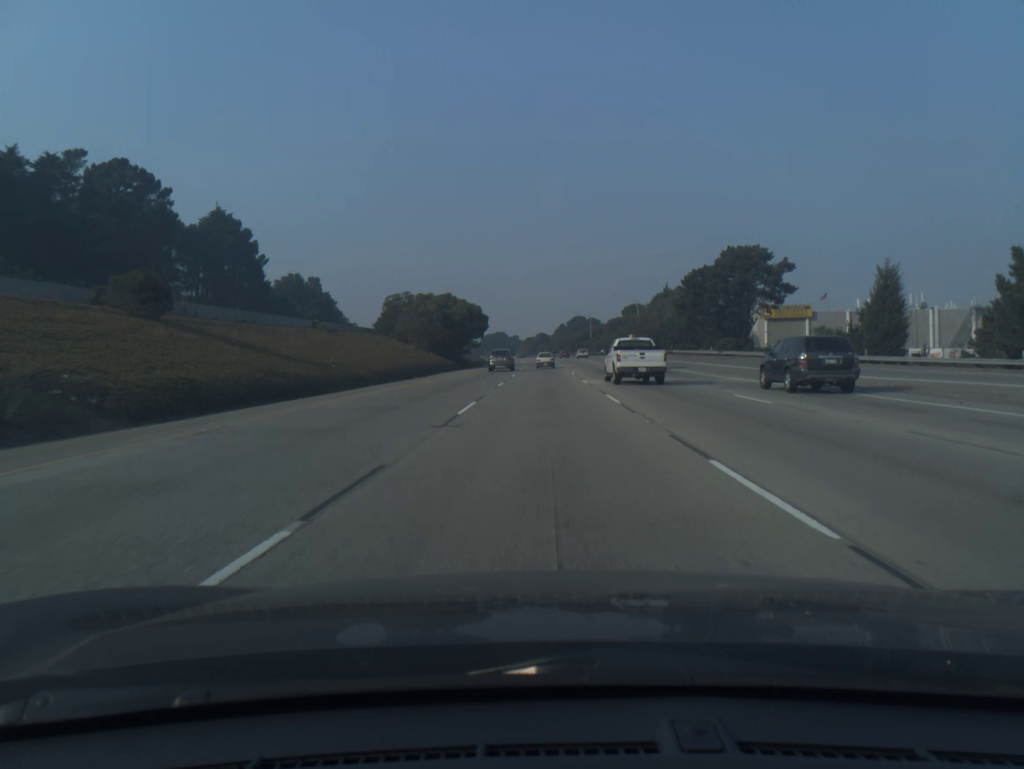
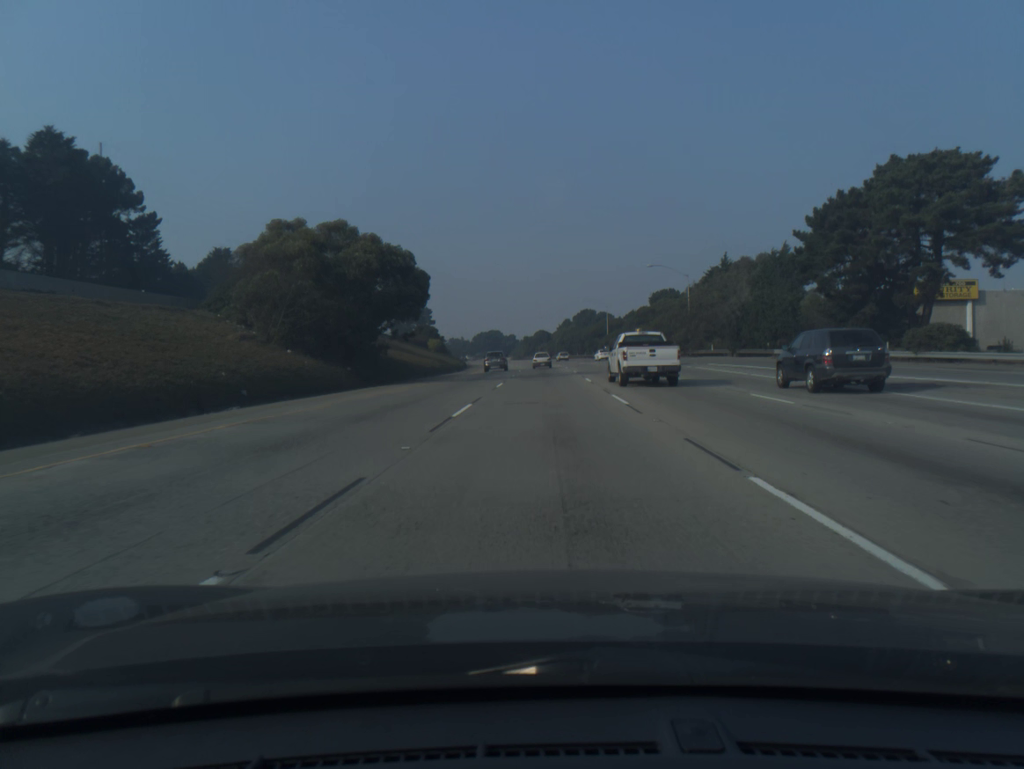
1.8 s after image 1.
(0.0, +45.2) m; 0°
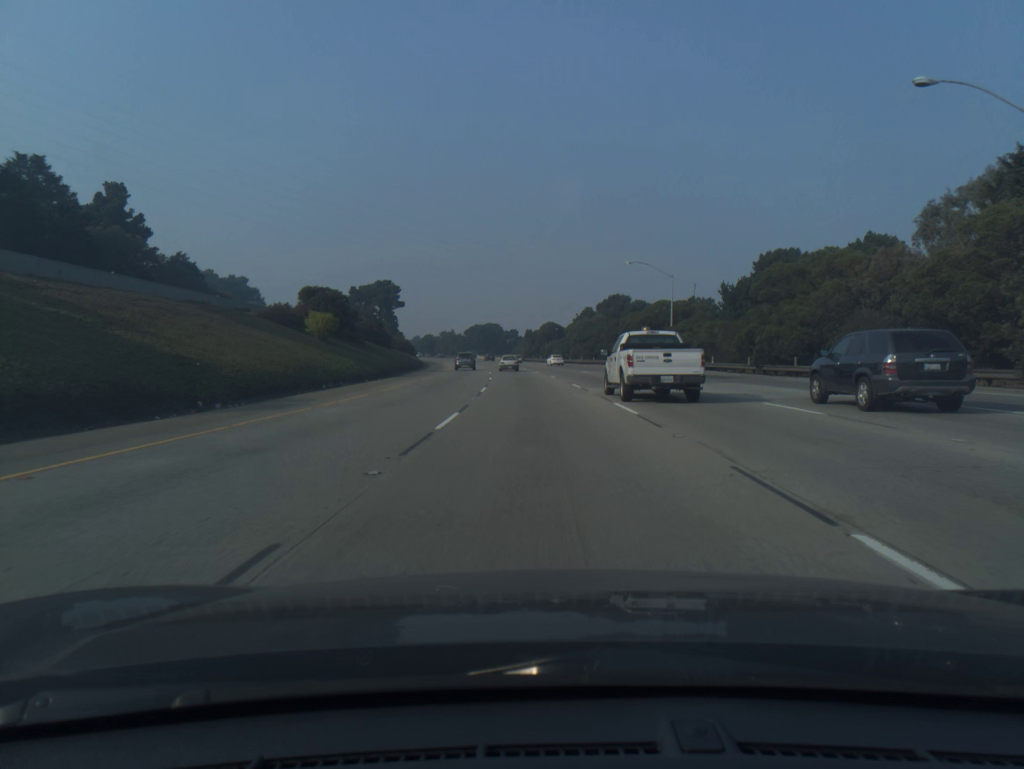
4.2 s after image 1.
(-0.1, +60.8) m; -1°
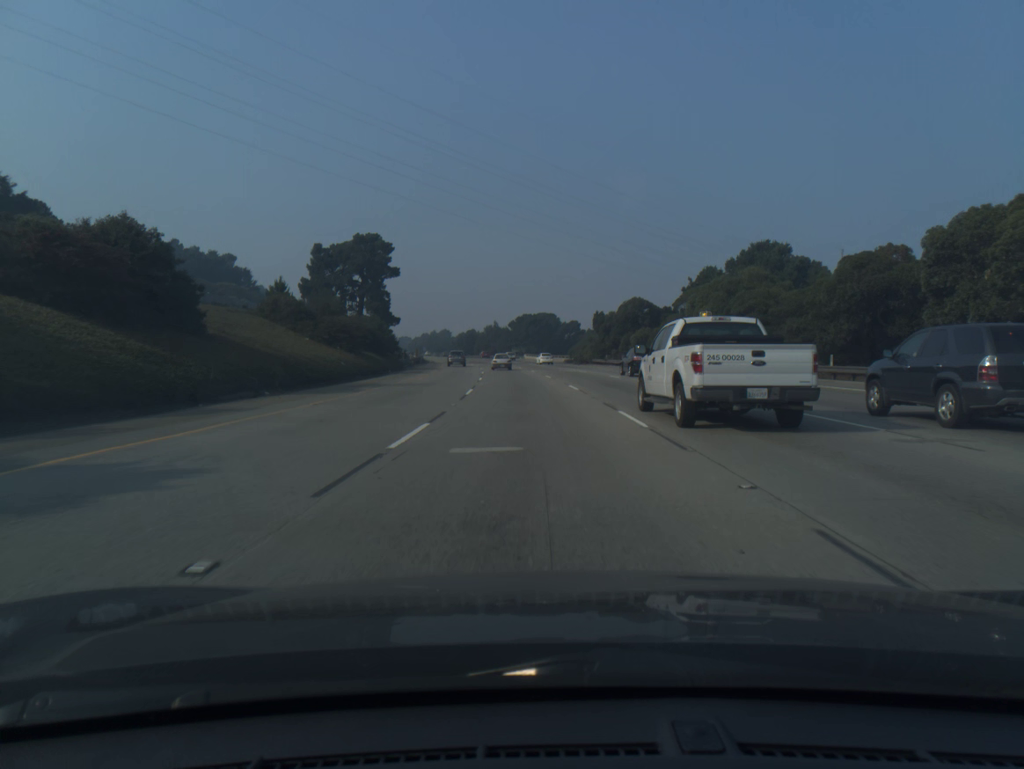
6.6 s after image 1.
(-2.0, +61.3) m; -4°
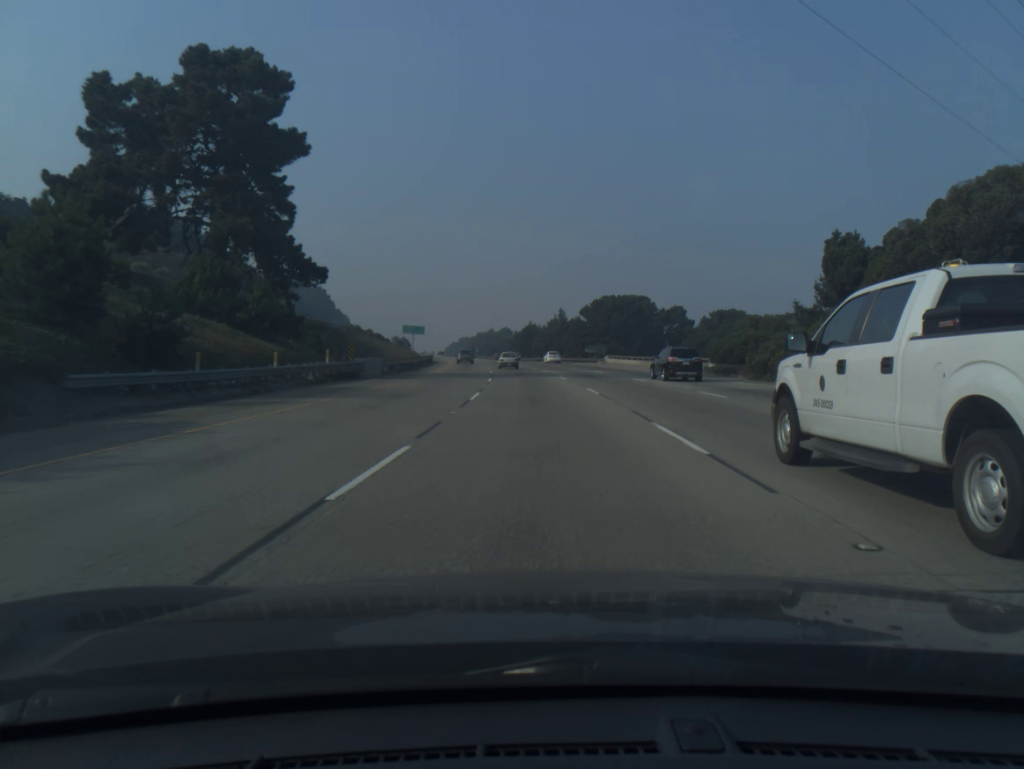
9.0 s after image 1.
(-2.9, +61.8) m; -5°
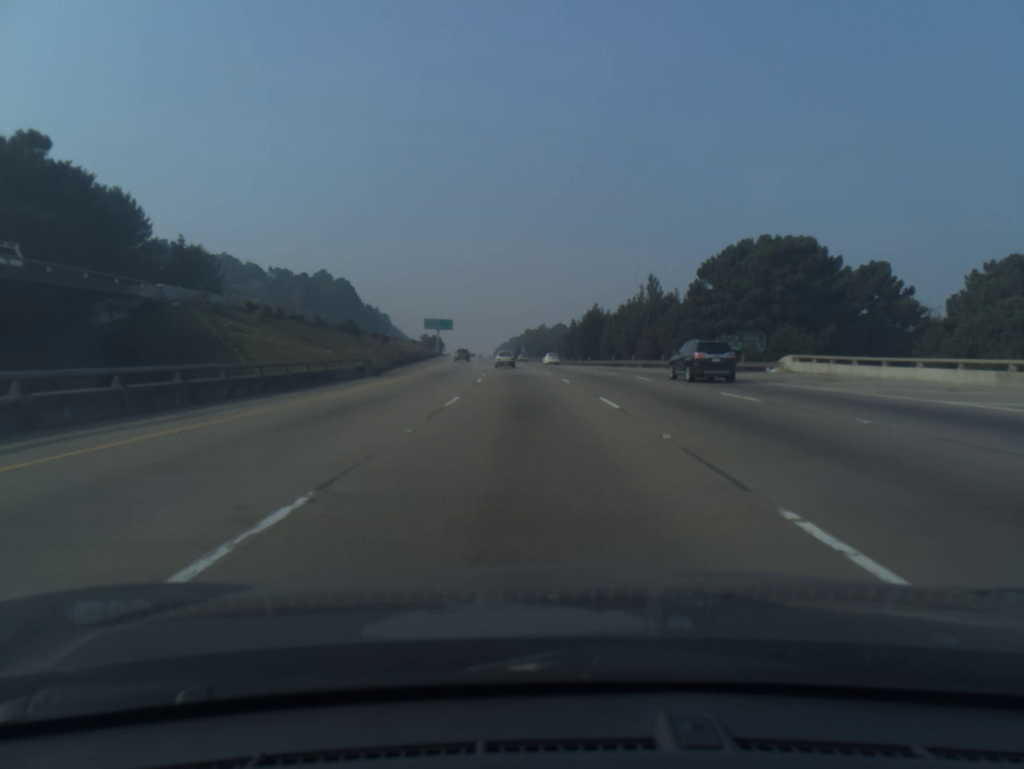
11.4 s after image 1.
(-2.1, +62.1) m; -4°
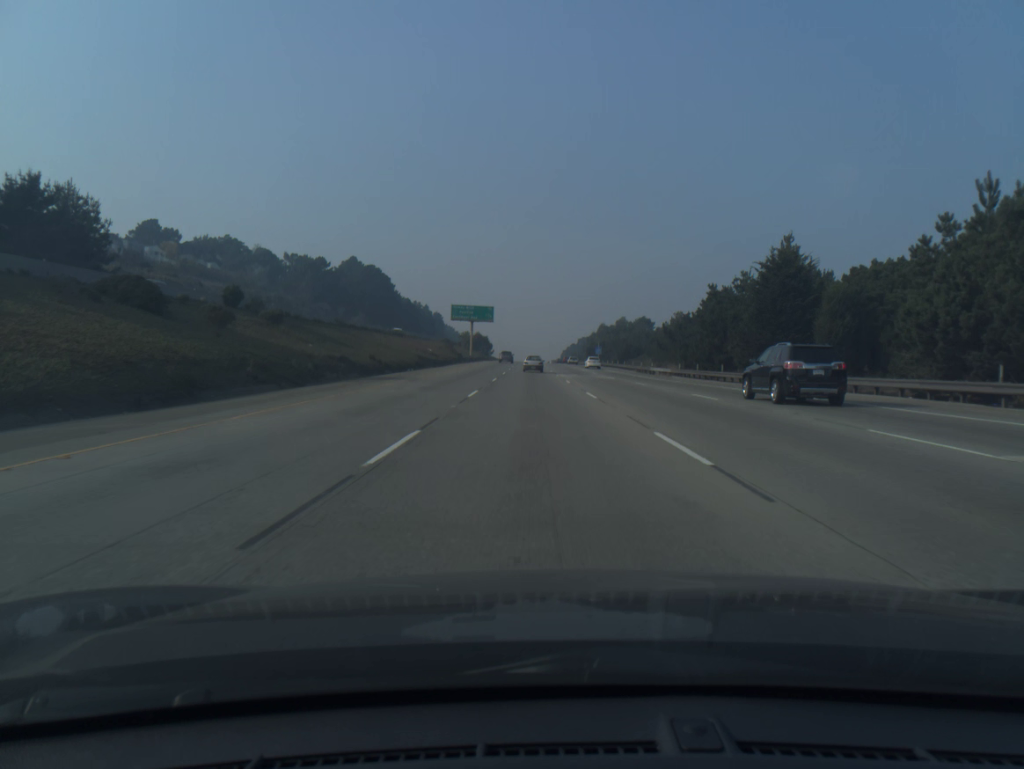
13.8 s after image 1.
(-2.7, +62.1) m; -5°
